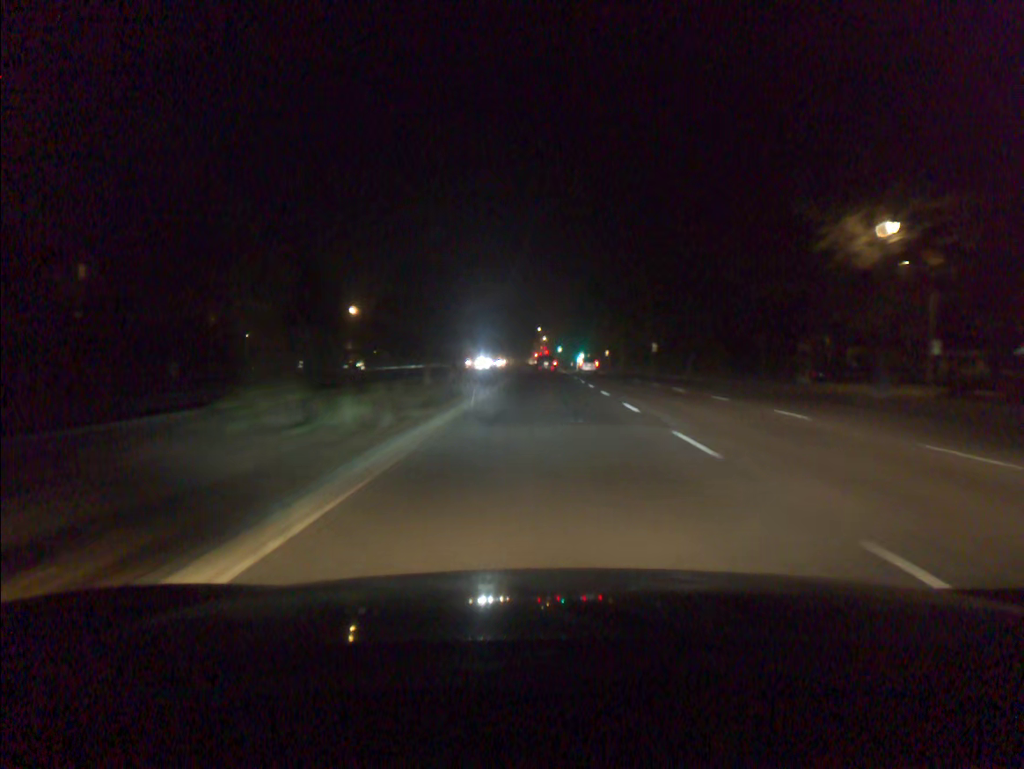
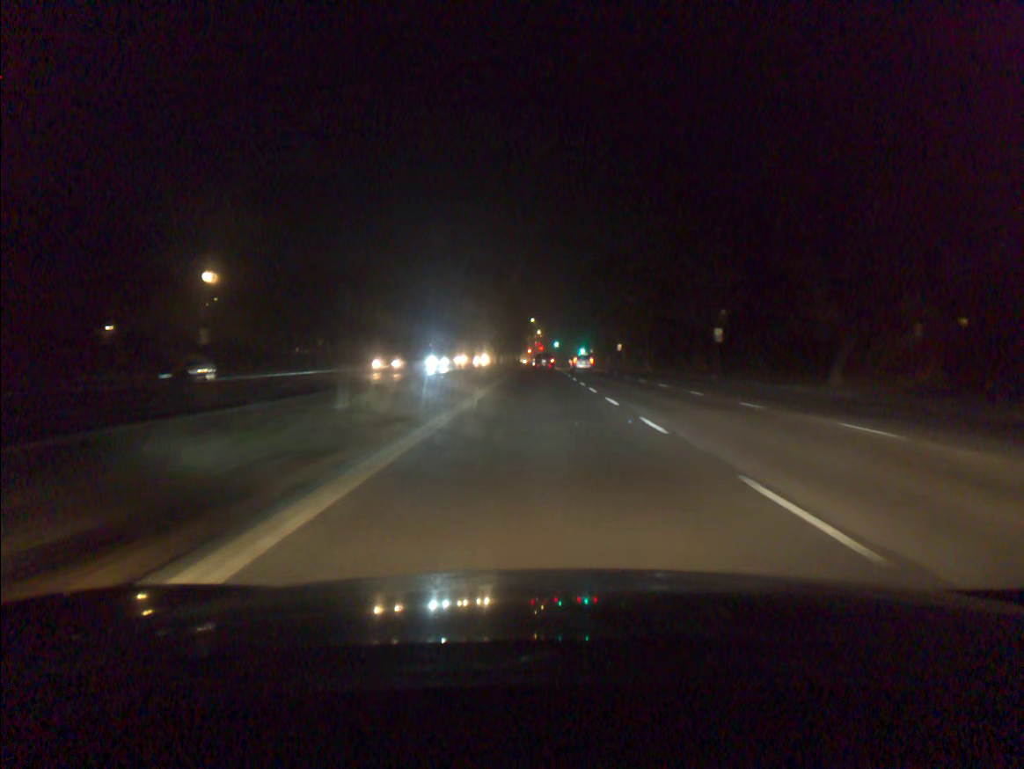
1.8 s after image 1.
(+0.2, +33.8) m; 0°
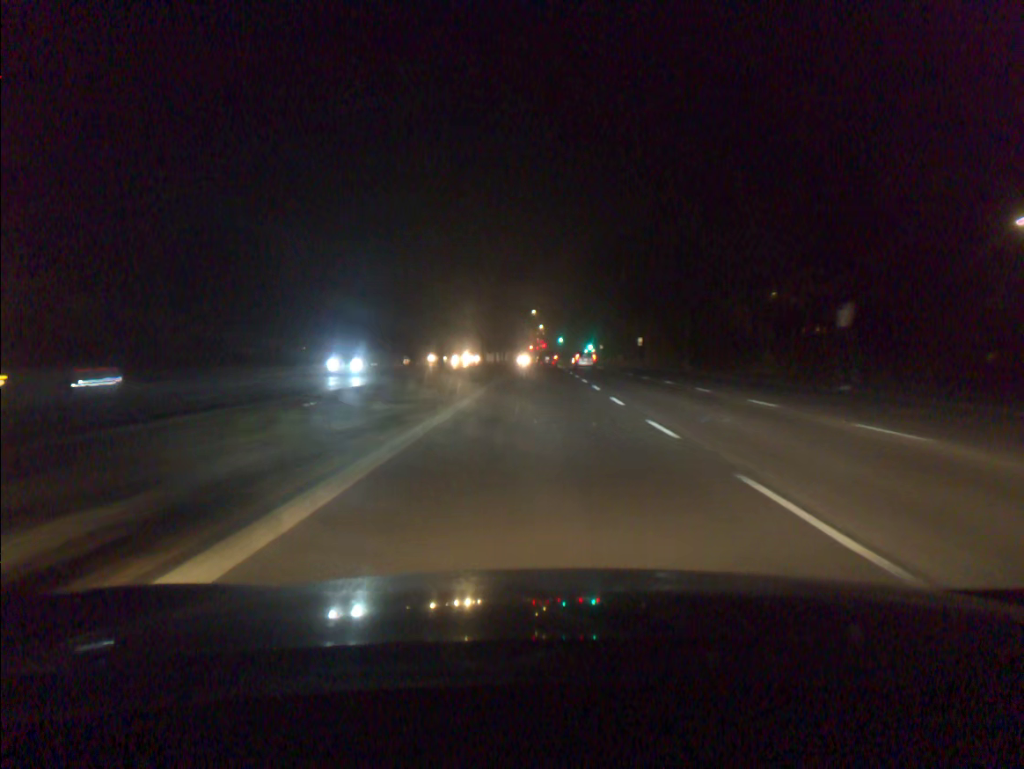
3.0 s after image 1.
(0.0, +22.5) m; 0°
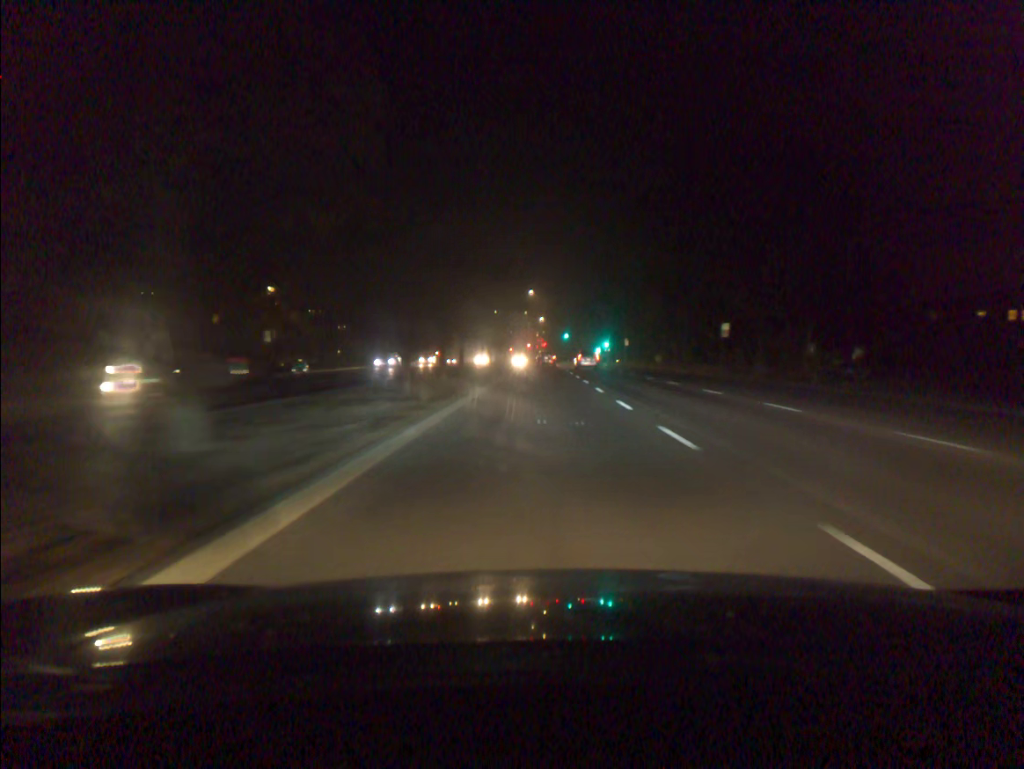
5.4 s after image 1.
(-0.1, +45.3) m; 0°
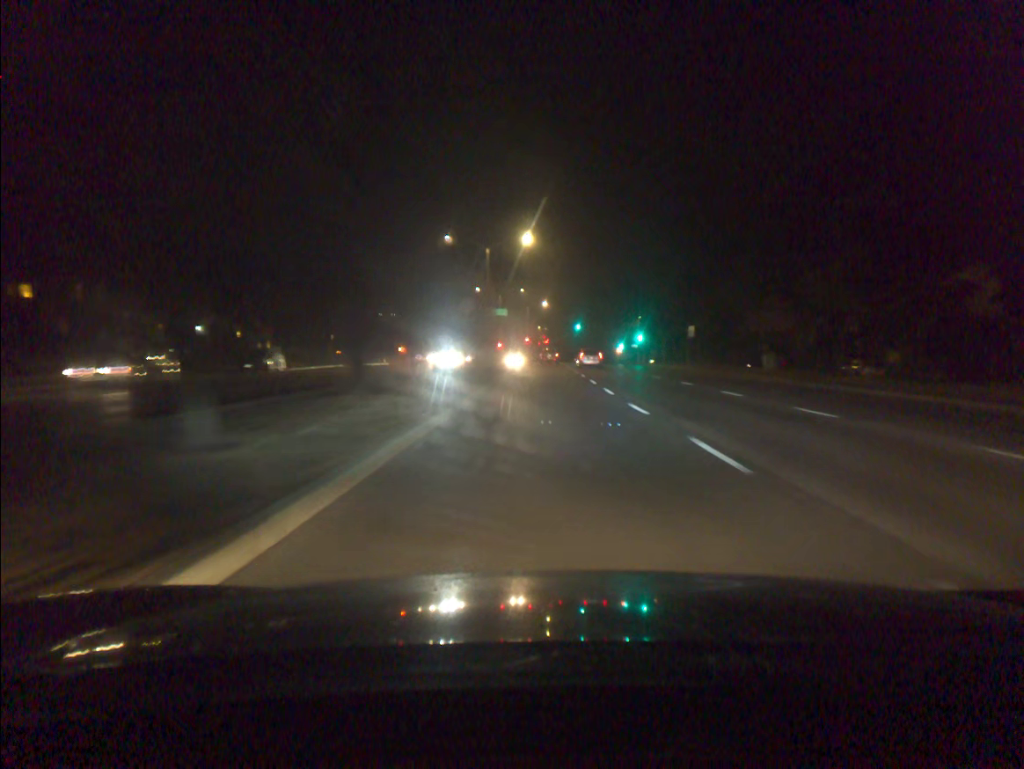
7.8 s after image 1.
(-0.1, +45.4) m; 0°
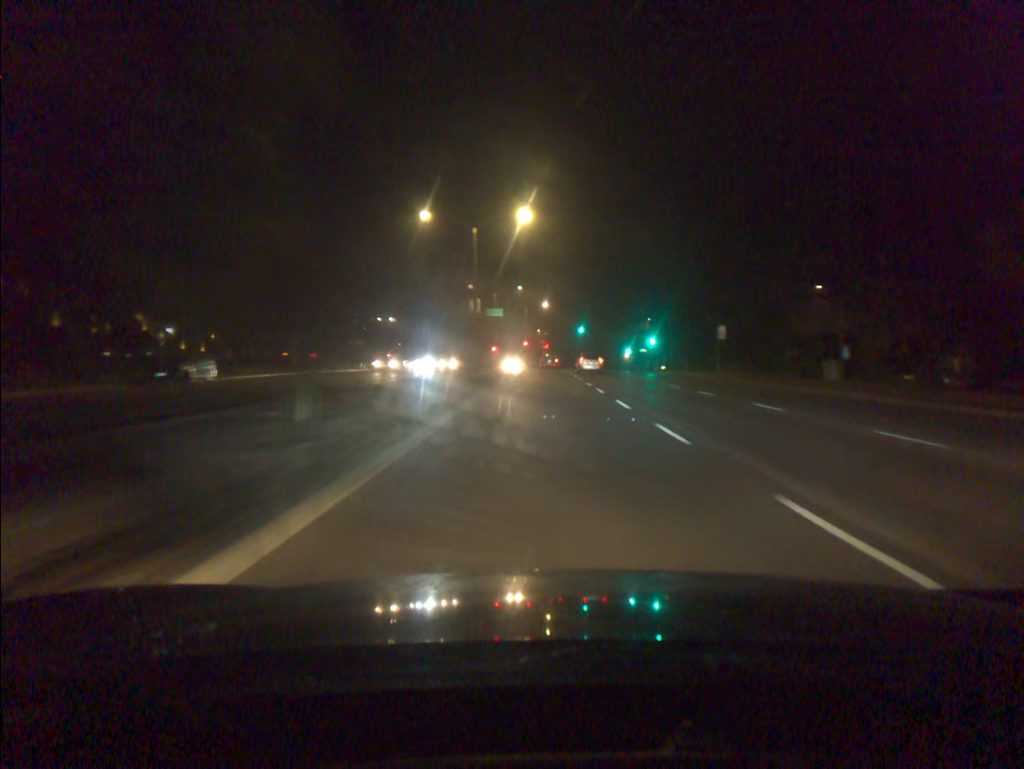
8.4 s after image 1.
(0.0, +11.3) m; 0°
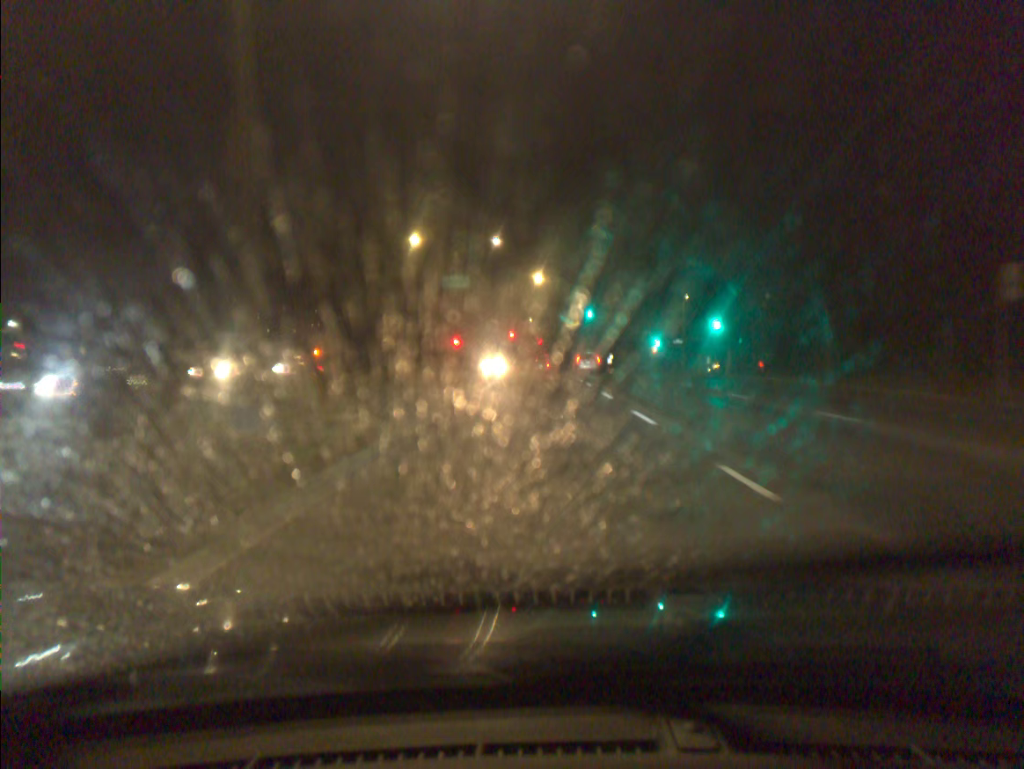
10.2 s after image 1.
(+0.3, +34.1) m; +1°
